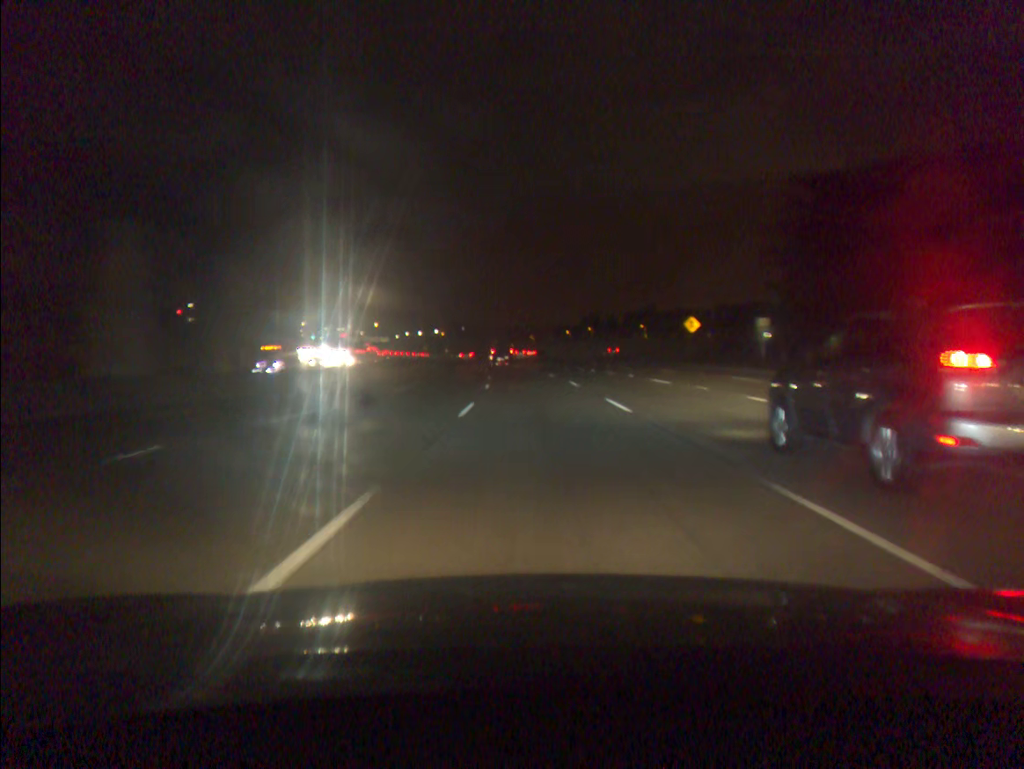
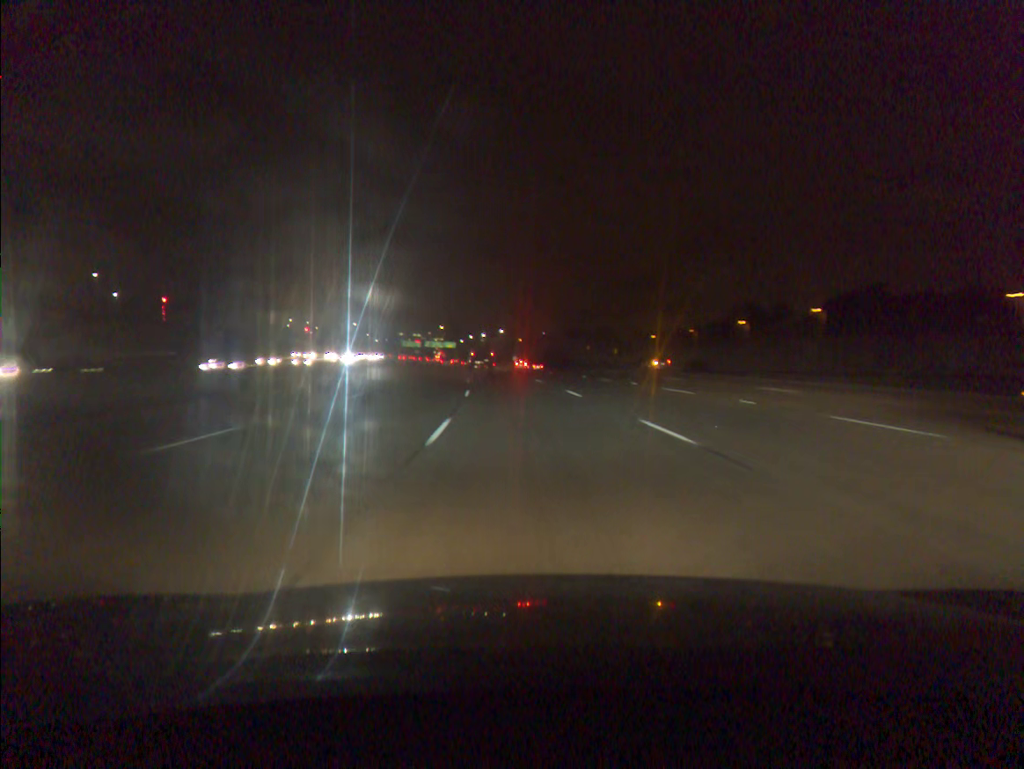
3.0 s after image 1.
(-3.7, +90.8) m; -6°
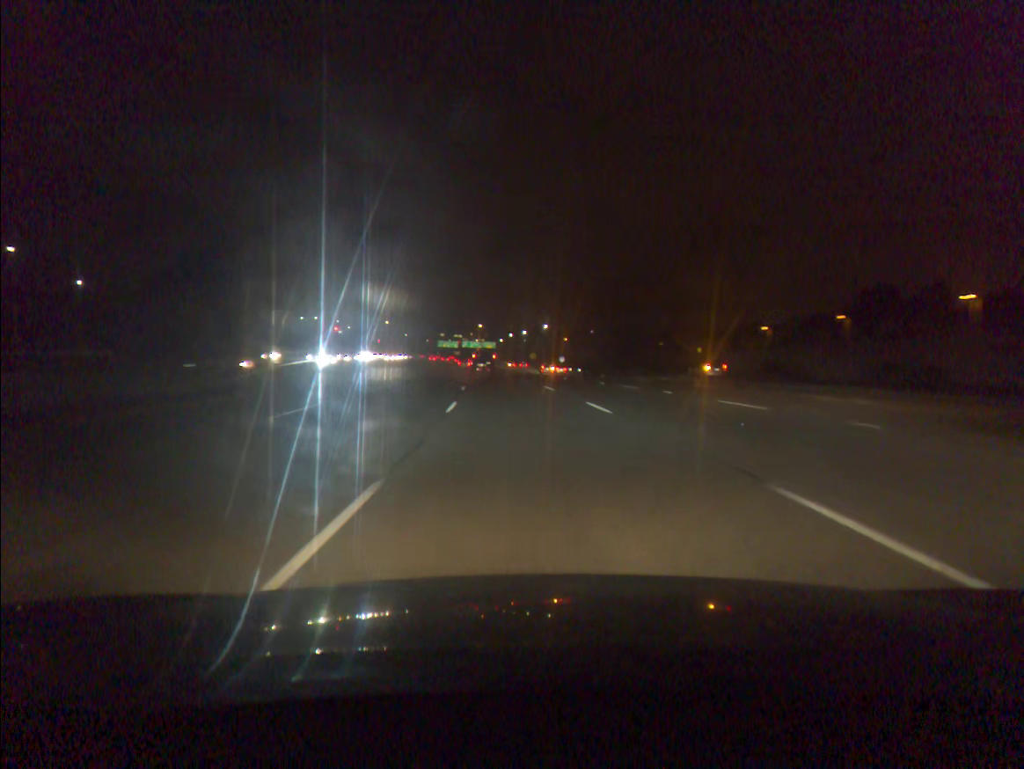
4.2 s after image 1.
(-1.0, +36.1) m; -3°
